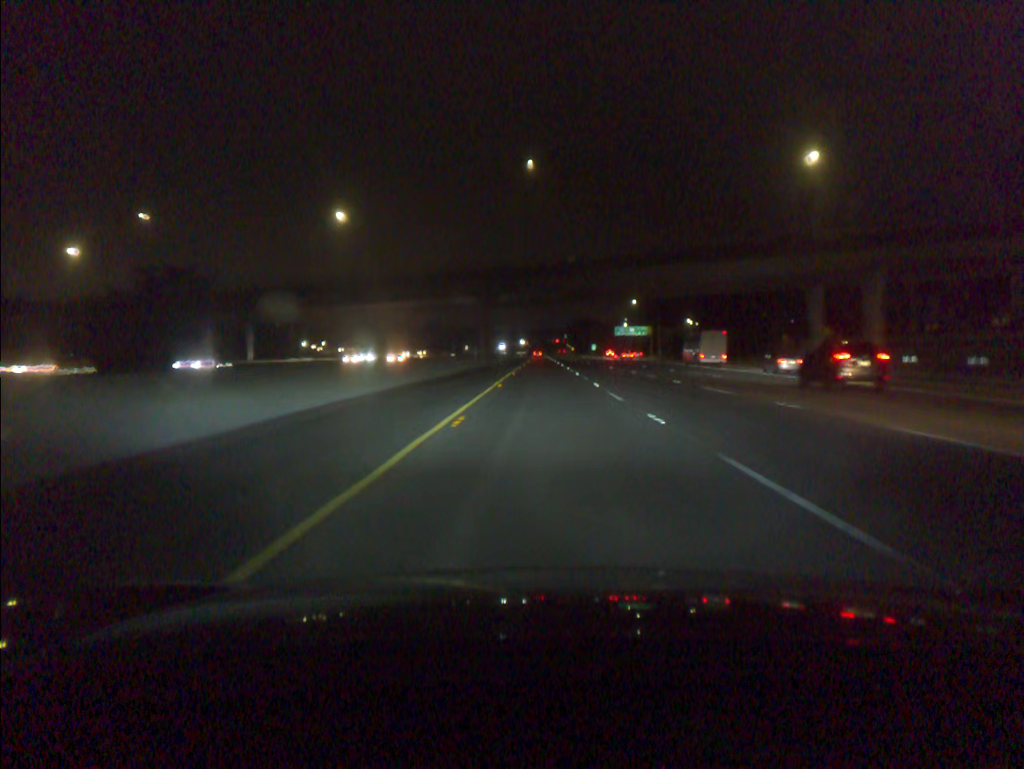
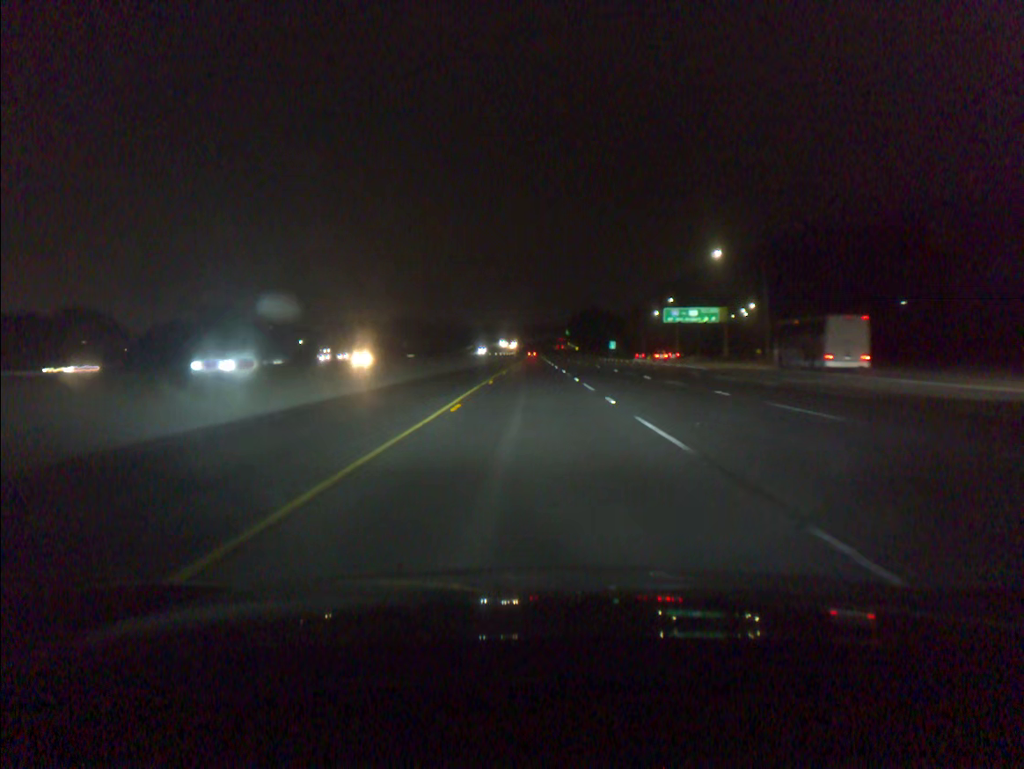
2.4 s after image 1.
(+0.4, +84.2) m; 0°
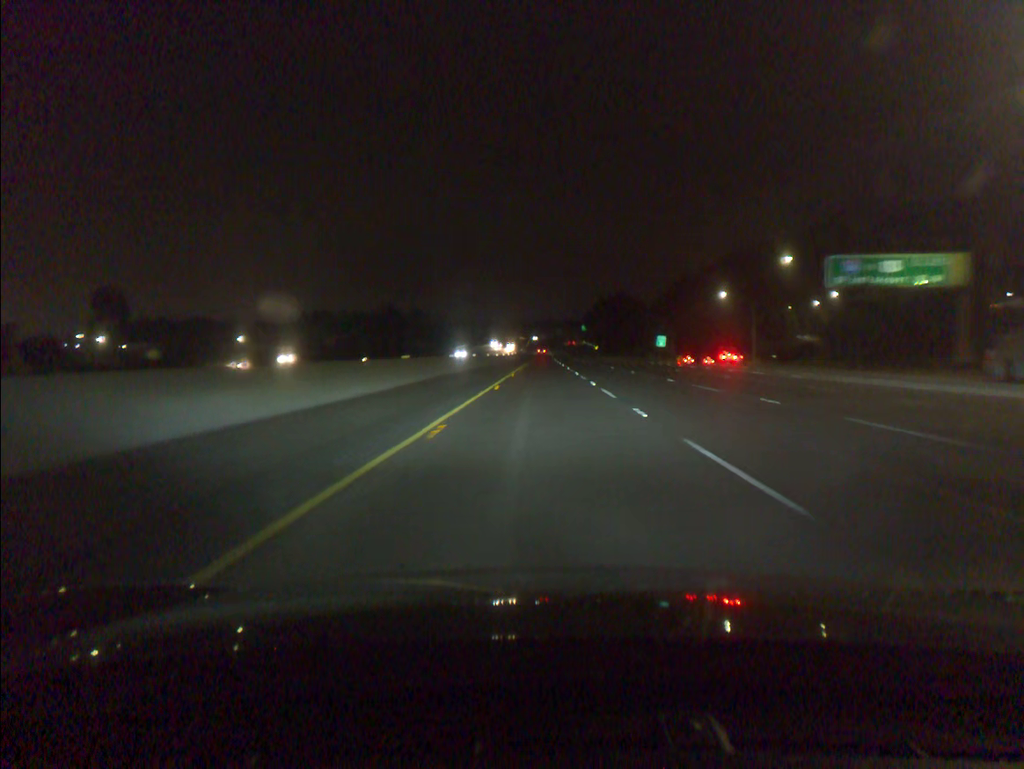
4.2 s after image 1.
(-0.4, +63.1) m; -1°
